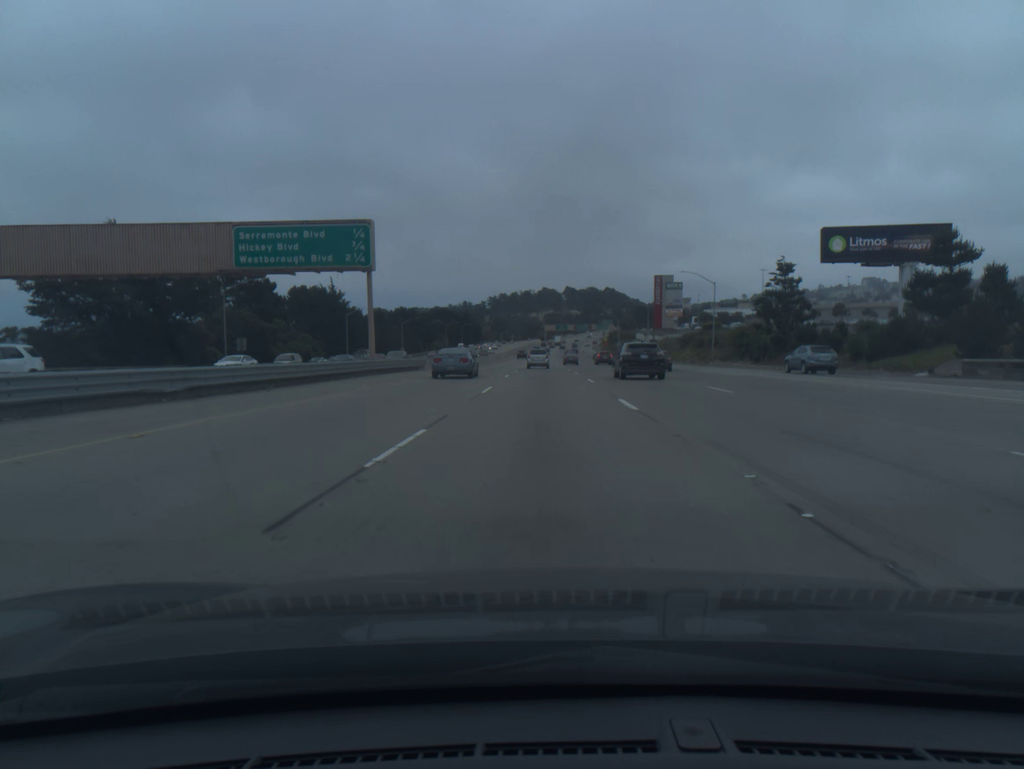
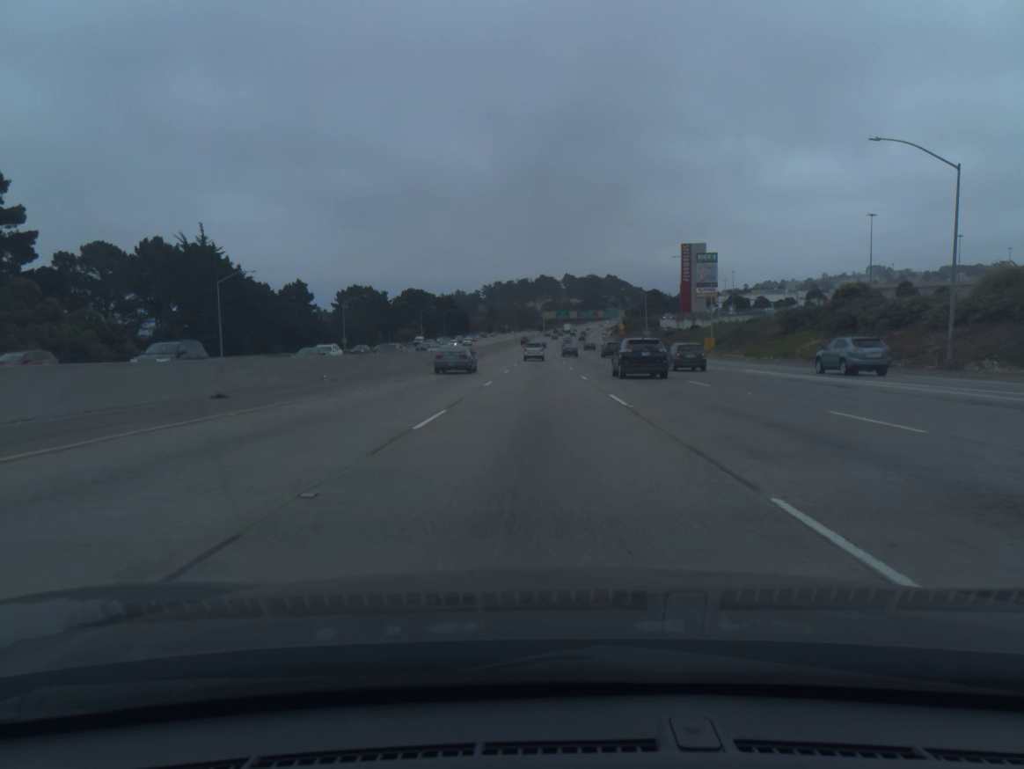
(+0.3, +55.0) m; 0°
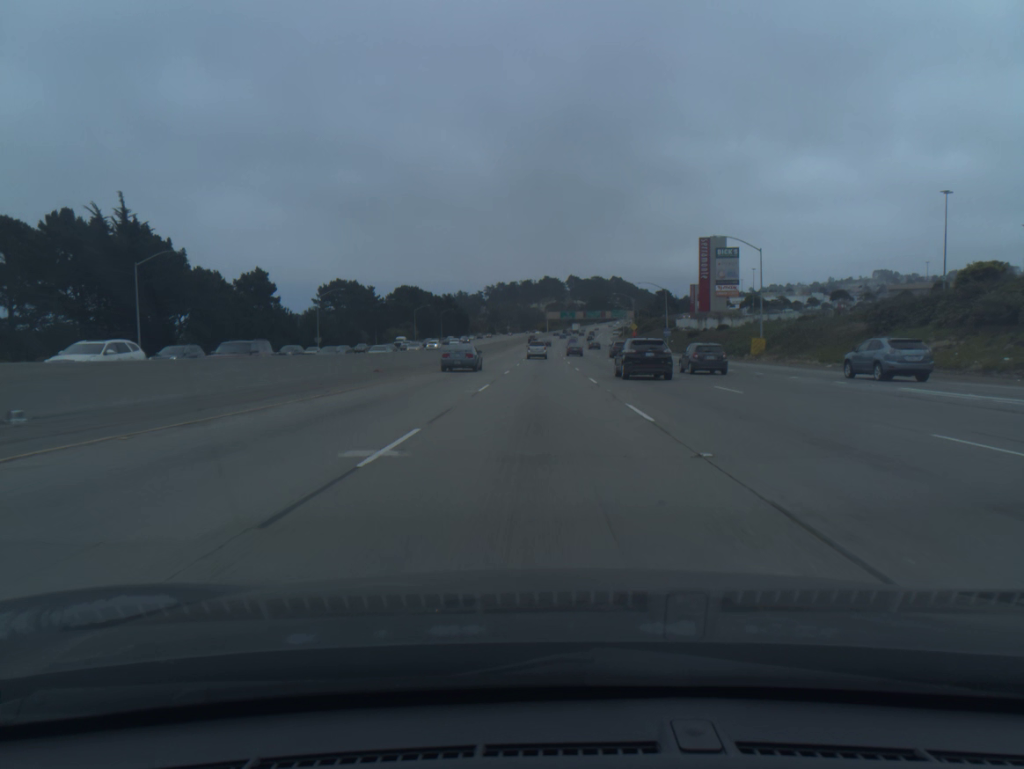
(0.0, +18.4) m; 0°
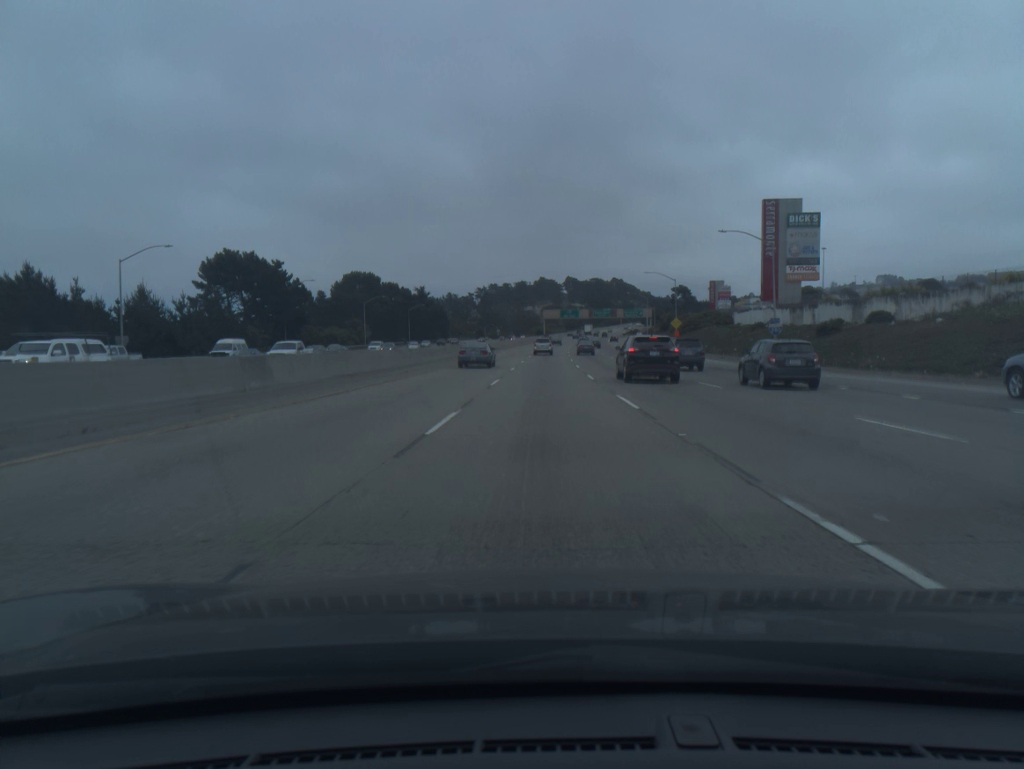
(0.0, +55.2) m; 0°
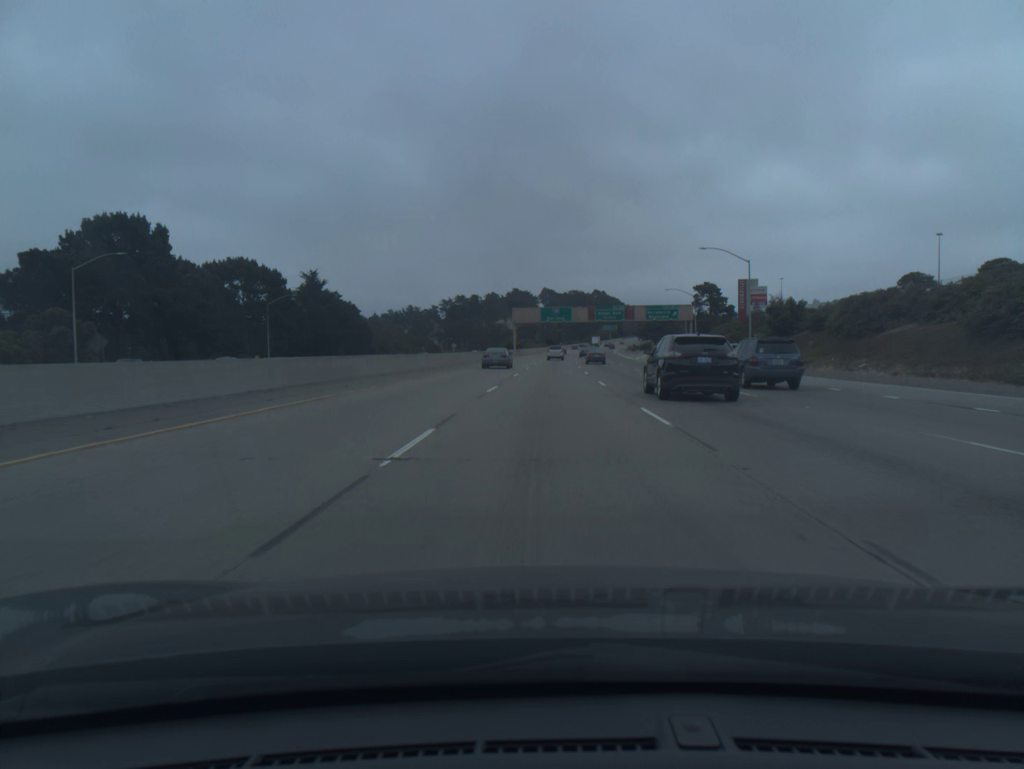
(+1.1, +91.5) m; +2°
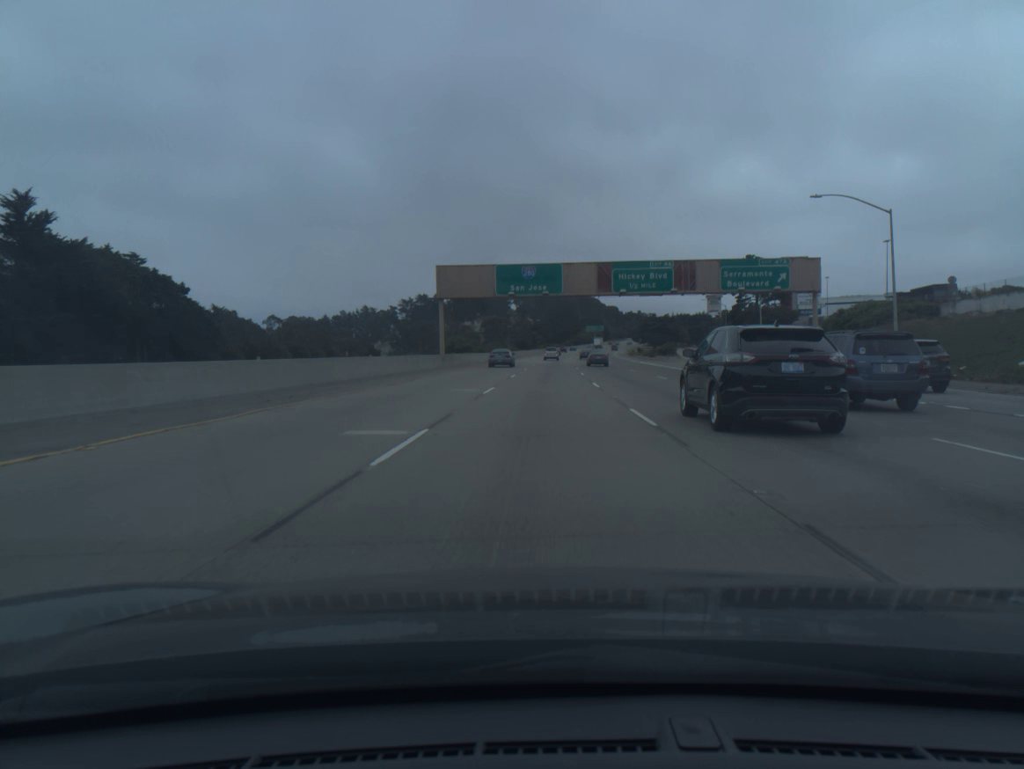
(+1.5, +72.9) m; +2°
